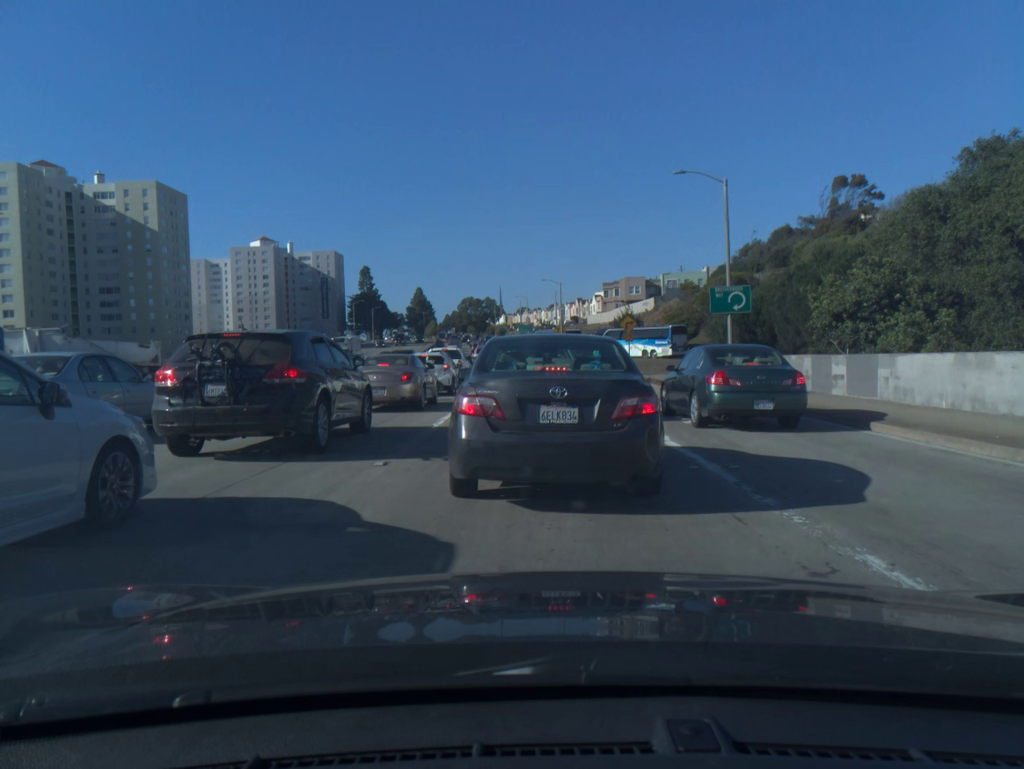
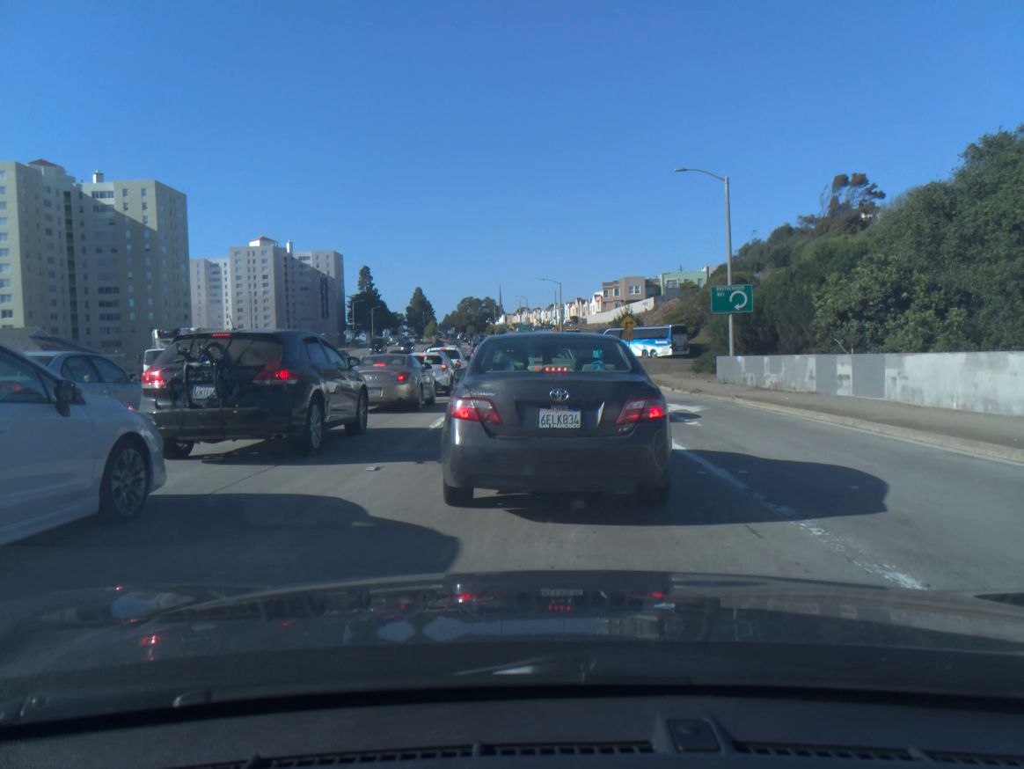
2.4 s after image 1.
(0.0, +0.4) m; 0°
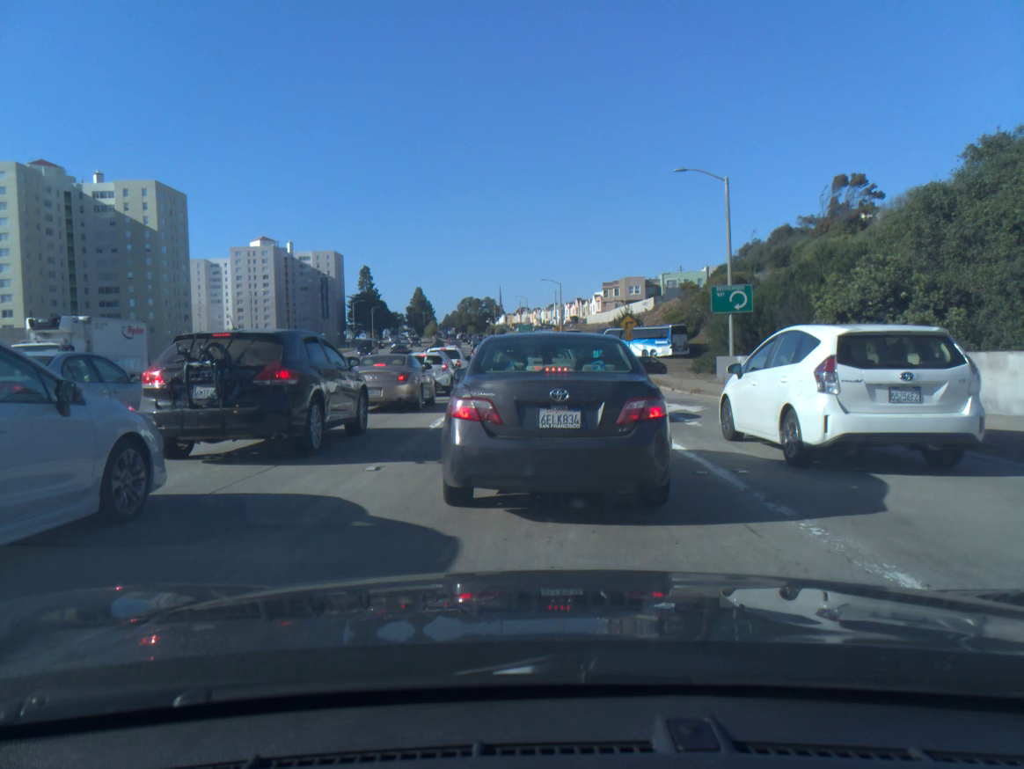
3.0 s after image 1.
(0.0, 0.0) m; 0°
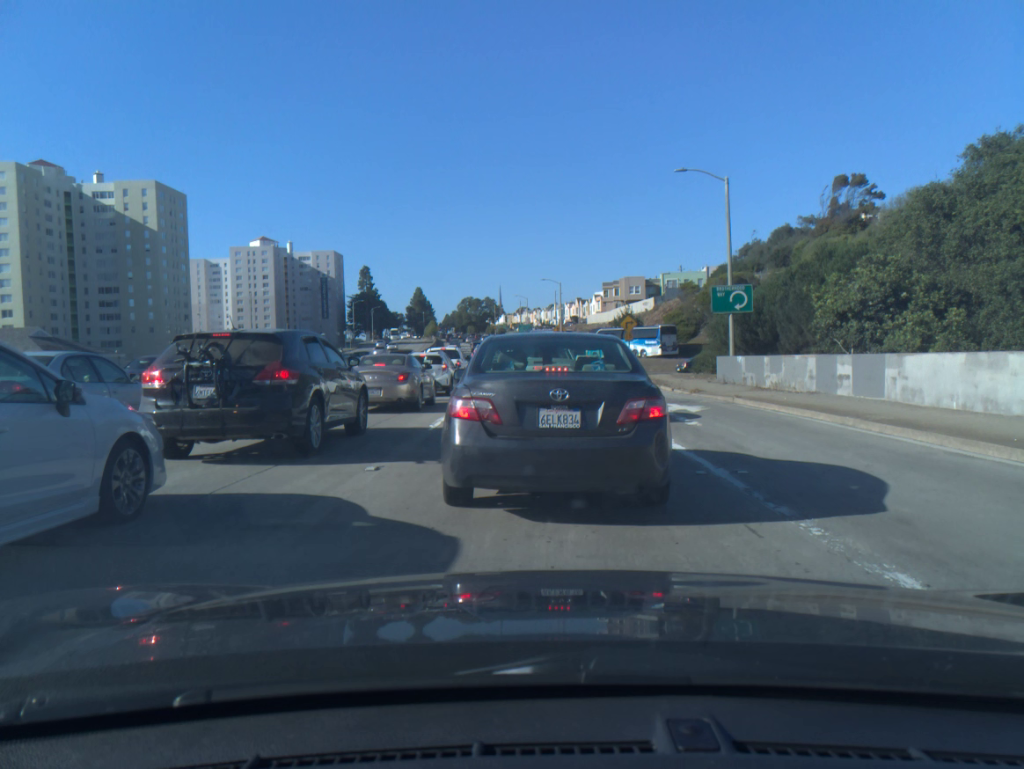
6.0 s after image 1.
(0.0, 0.0) m; 0°
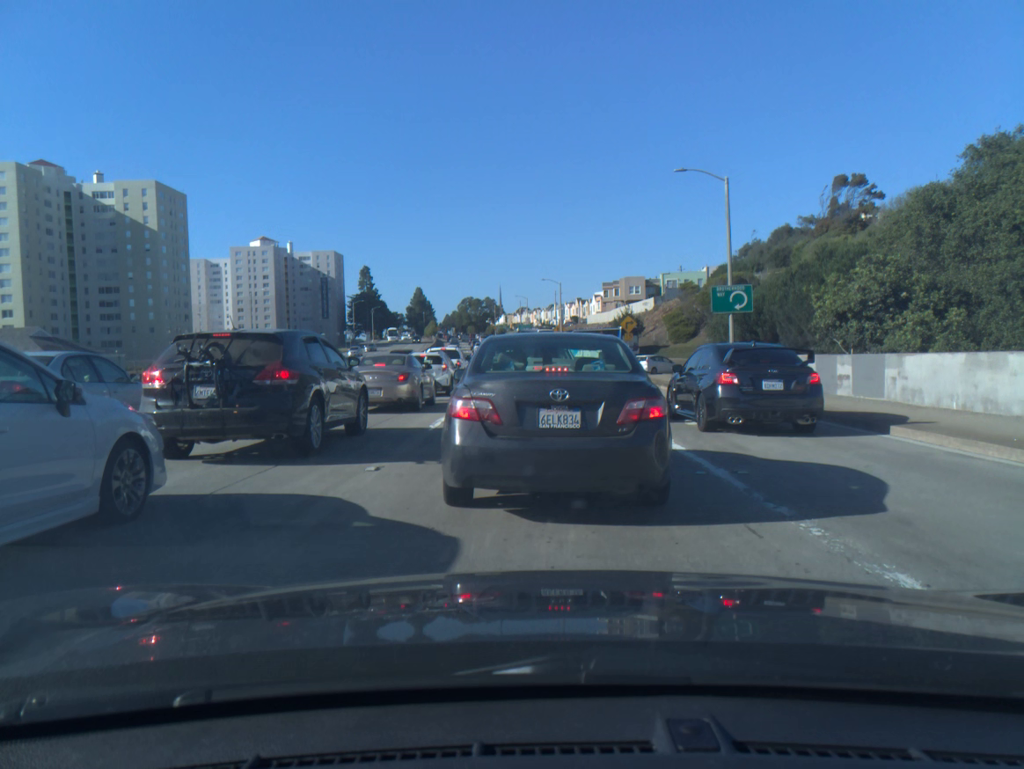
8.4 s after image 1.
(0.0, 0.0) m; 0°
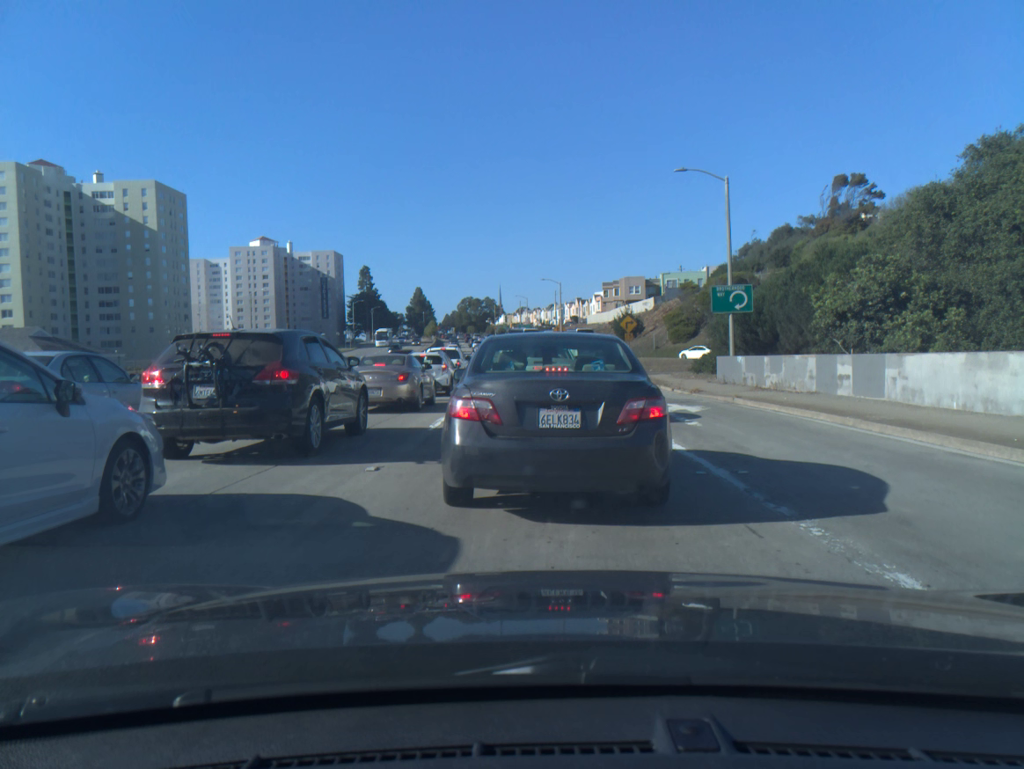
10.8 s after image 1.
(0.0, 0.0) m; 0°
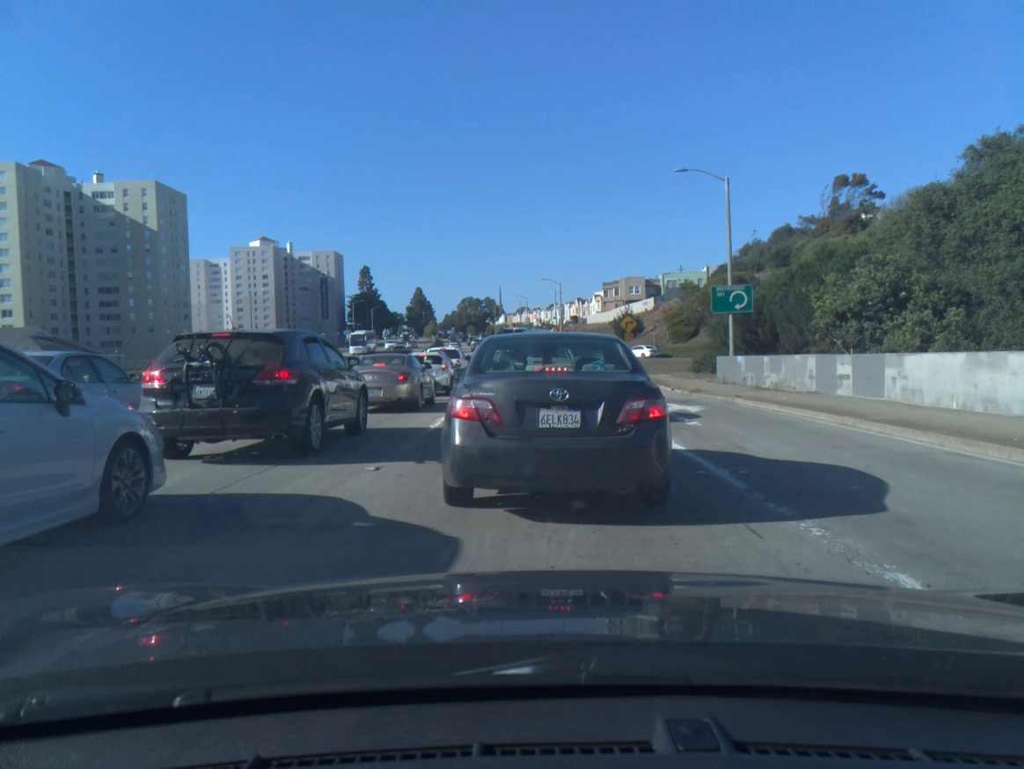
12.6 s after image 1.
(0.0, 0.0) m; 0°
